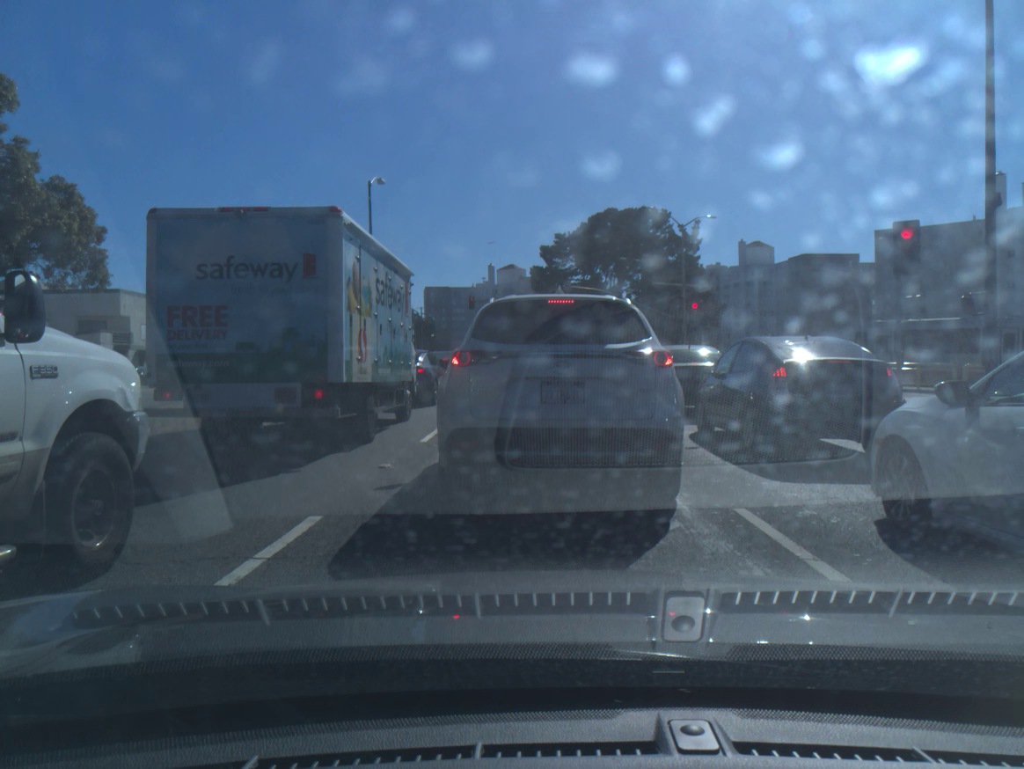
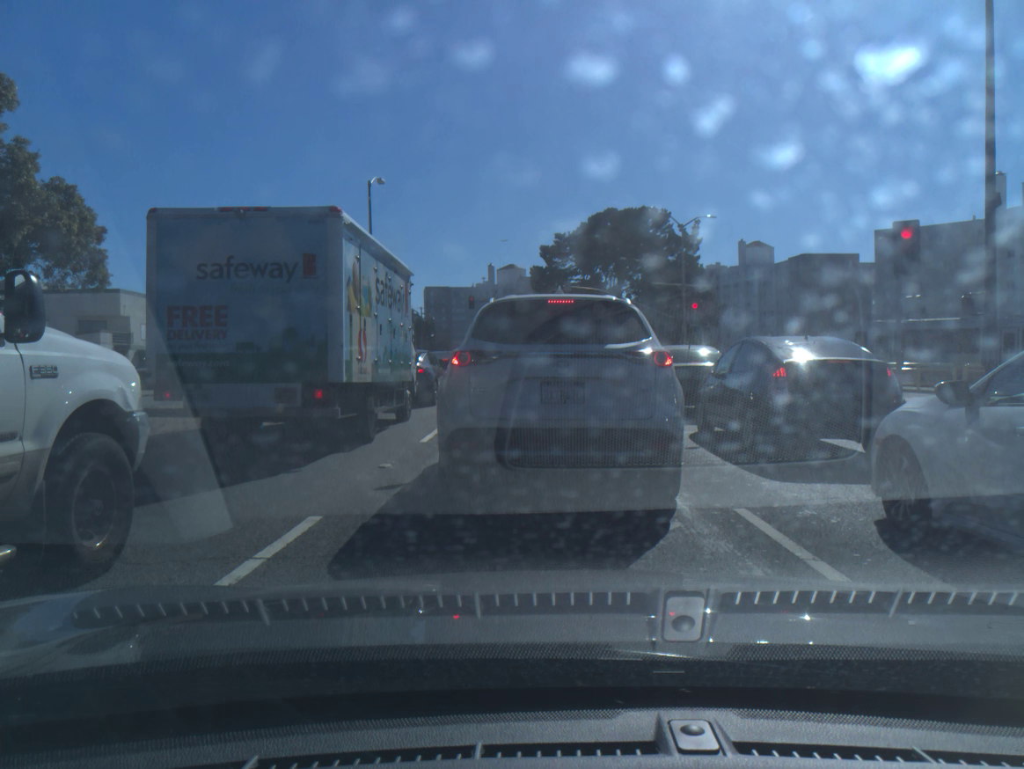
(0.0, 0.0) m; 0°
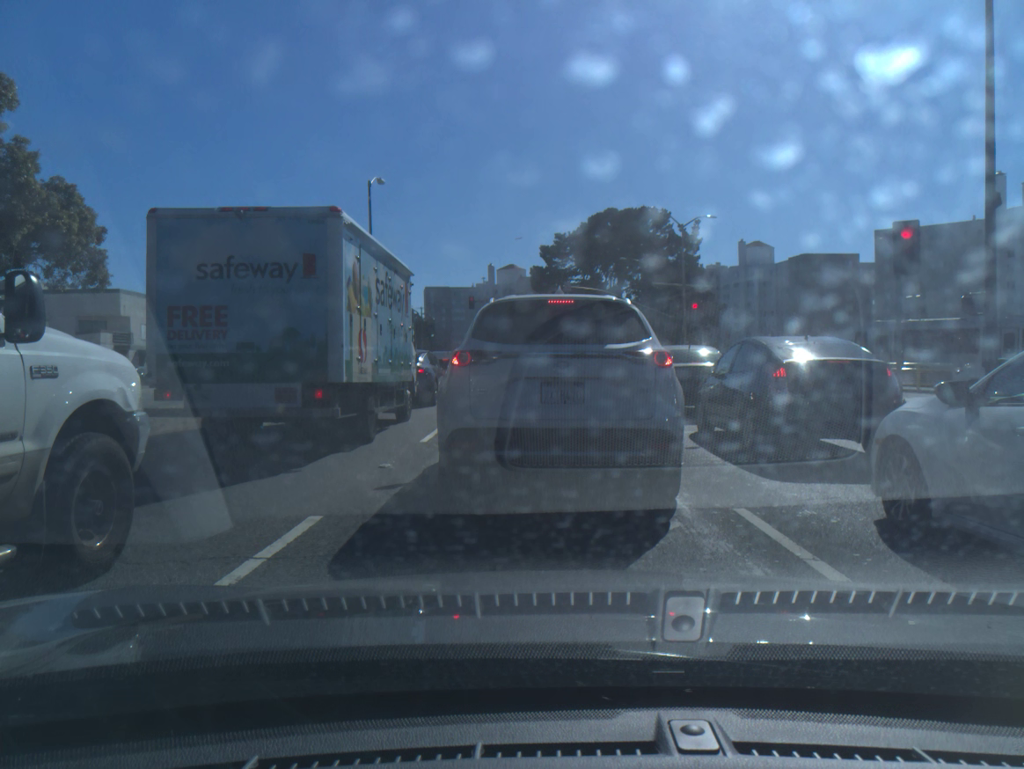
(0.0, 0.0) m; 0°
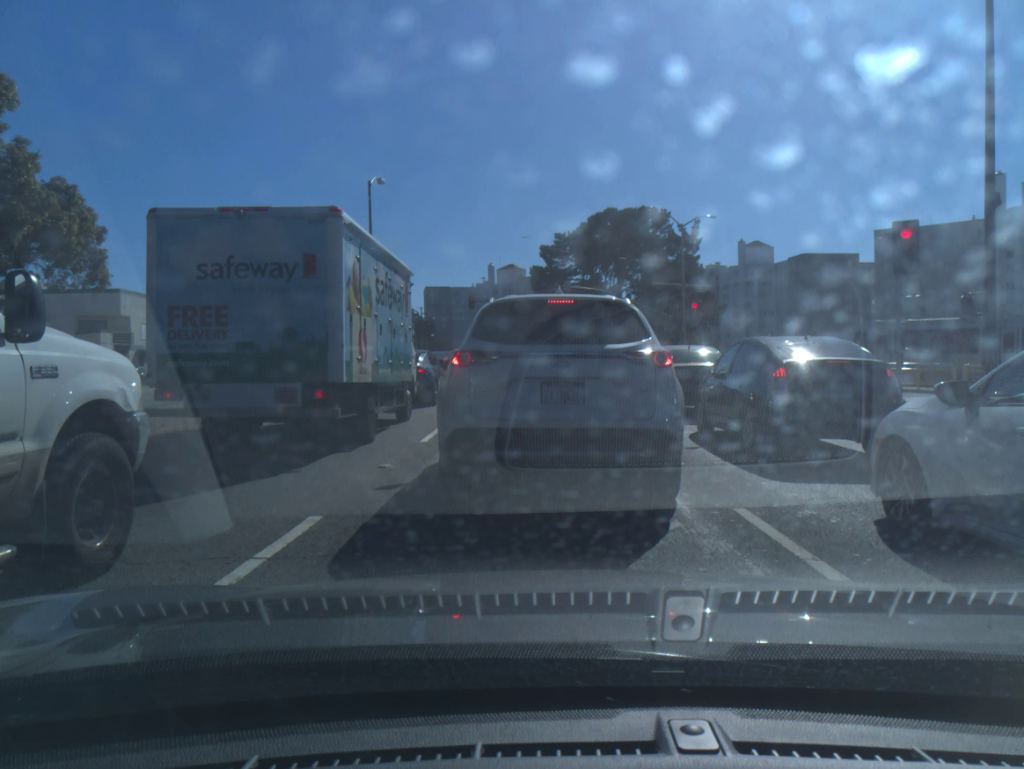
(0.0, 0.0) m; 0°
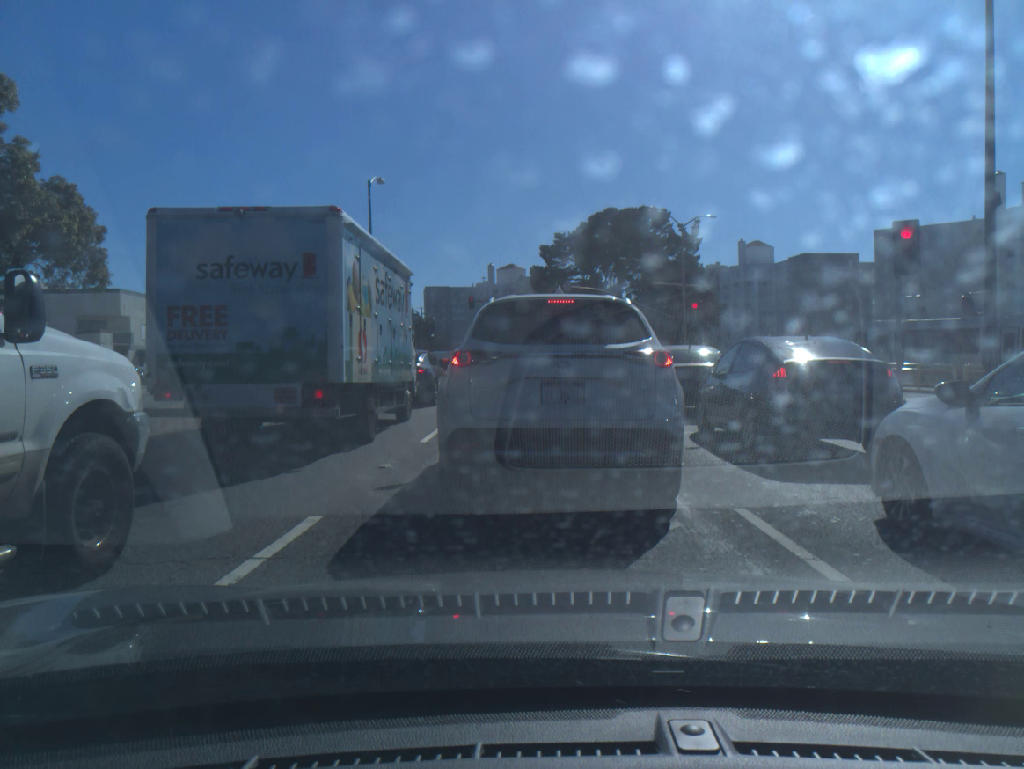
(0.0, 0.0) m; 0°
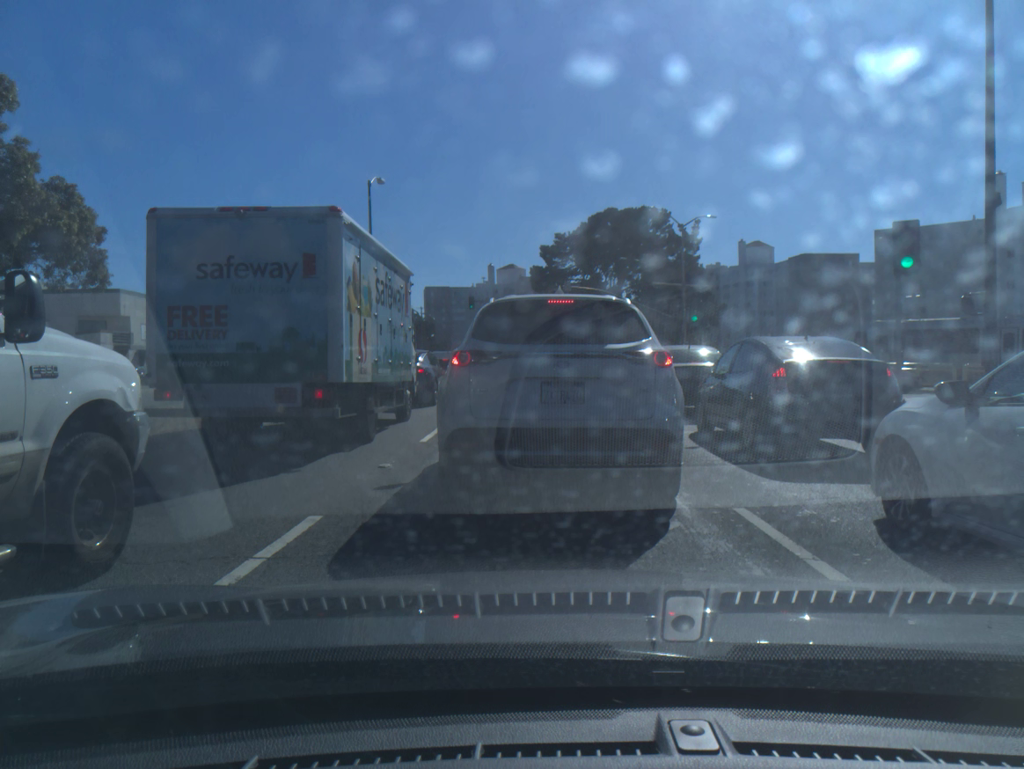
(0.0, 0.0) m; 0°
